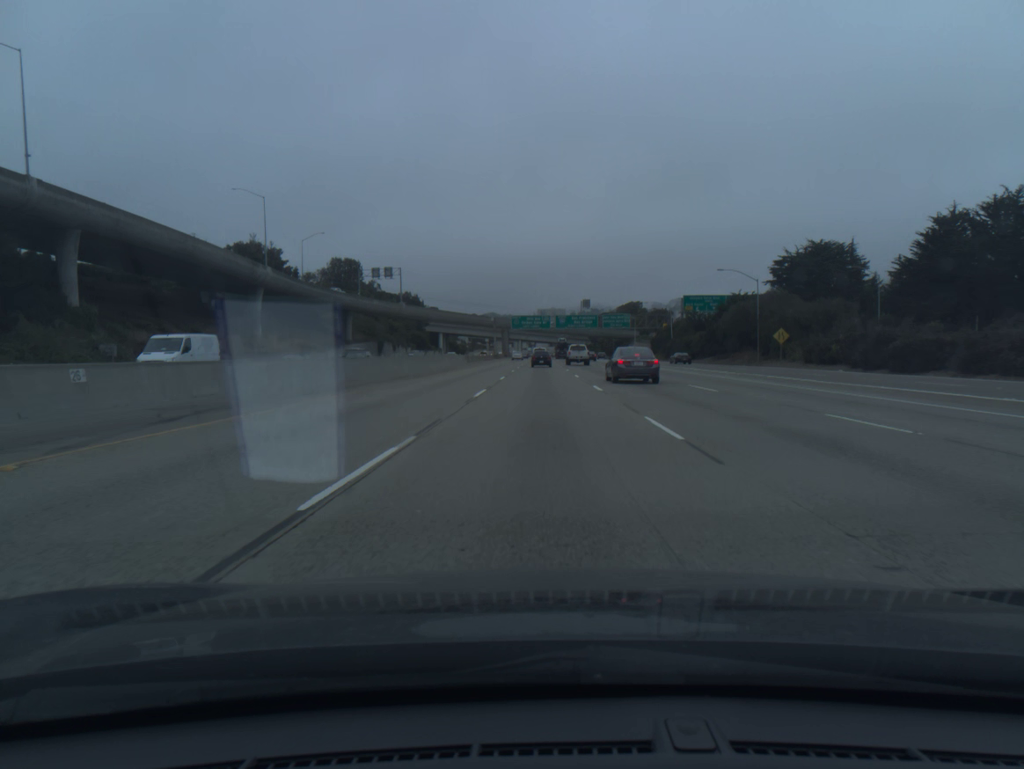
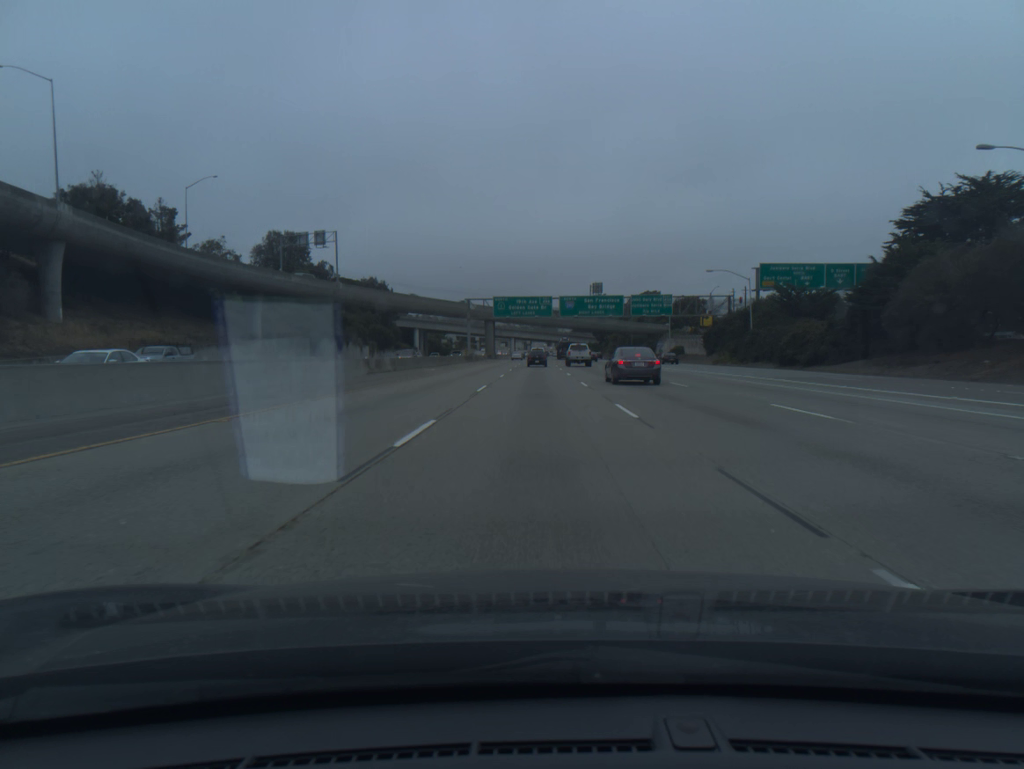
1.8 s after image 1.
(+0.2, +52.9) m; 0°
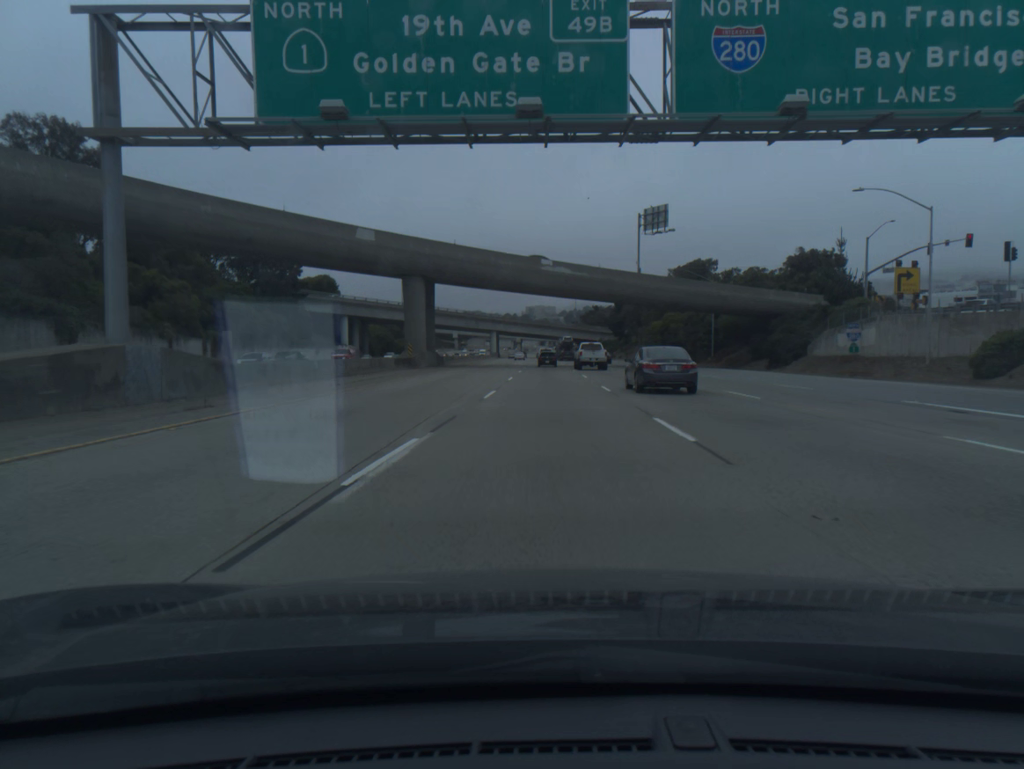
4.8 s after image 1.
(-0.2, +89.2) m; +1°
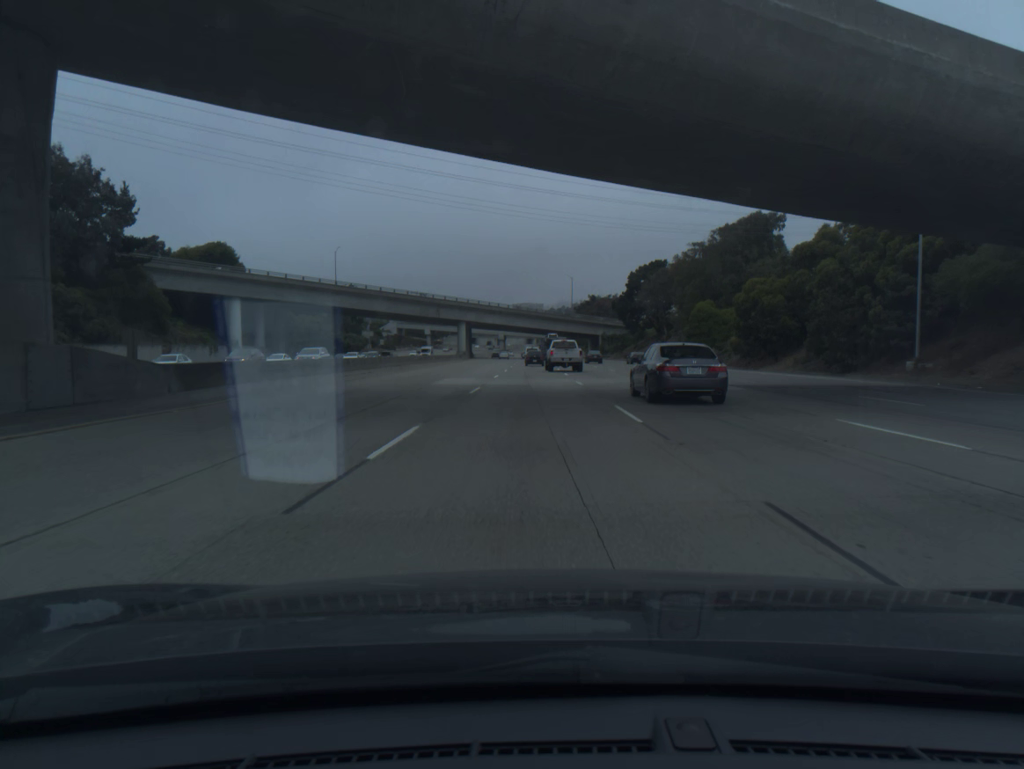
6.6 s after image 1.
(+0.8, +54.5) m; +1°
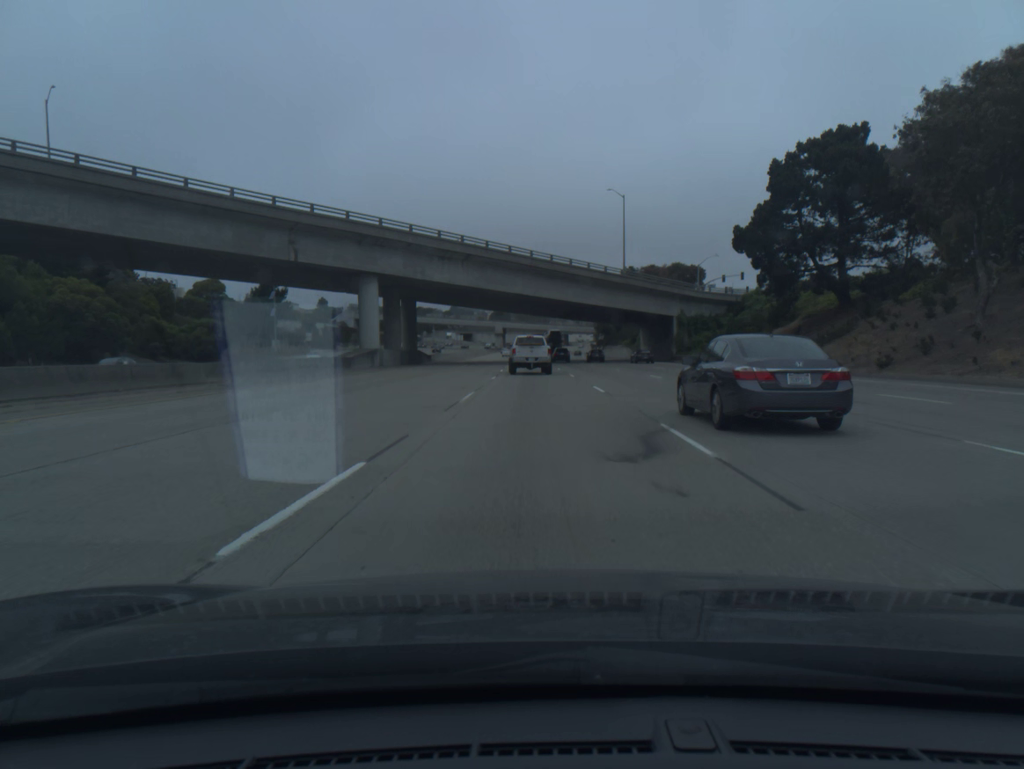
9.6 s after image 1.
(-0.7, +90.0) m; -1°
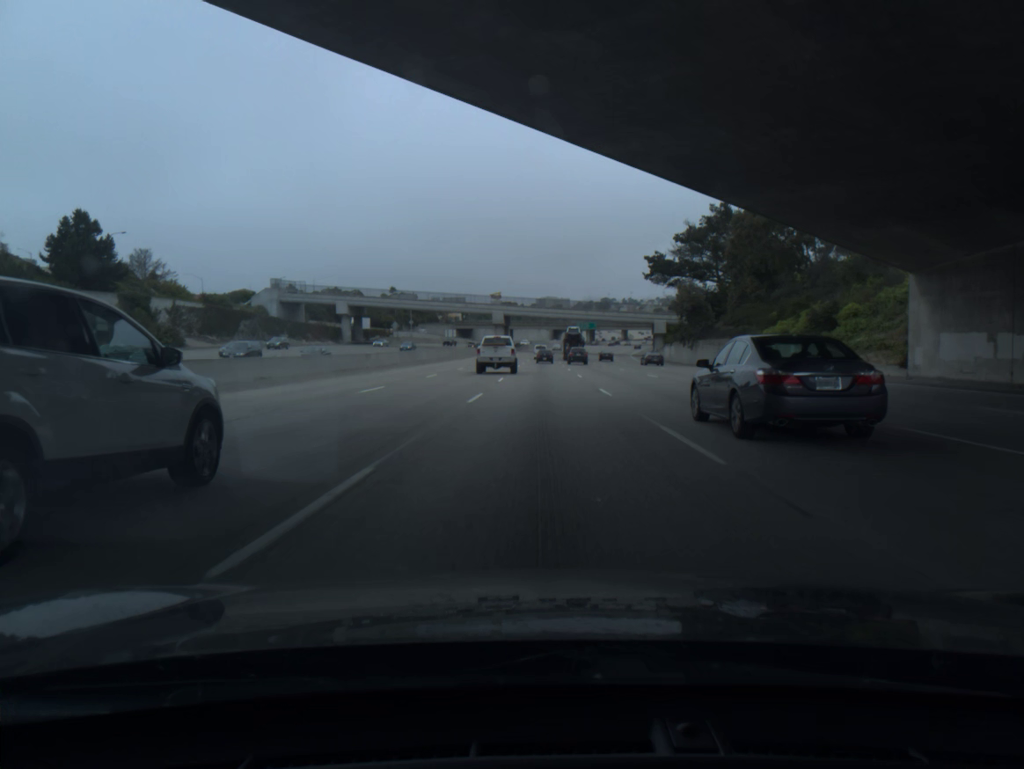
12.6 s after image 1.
(-1.2, +85.4) m; -1°
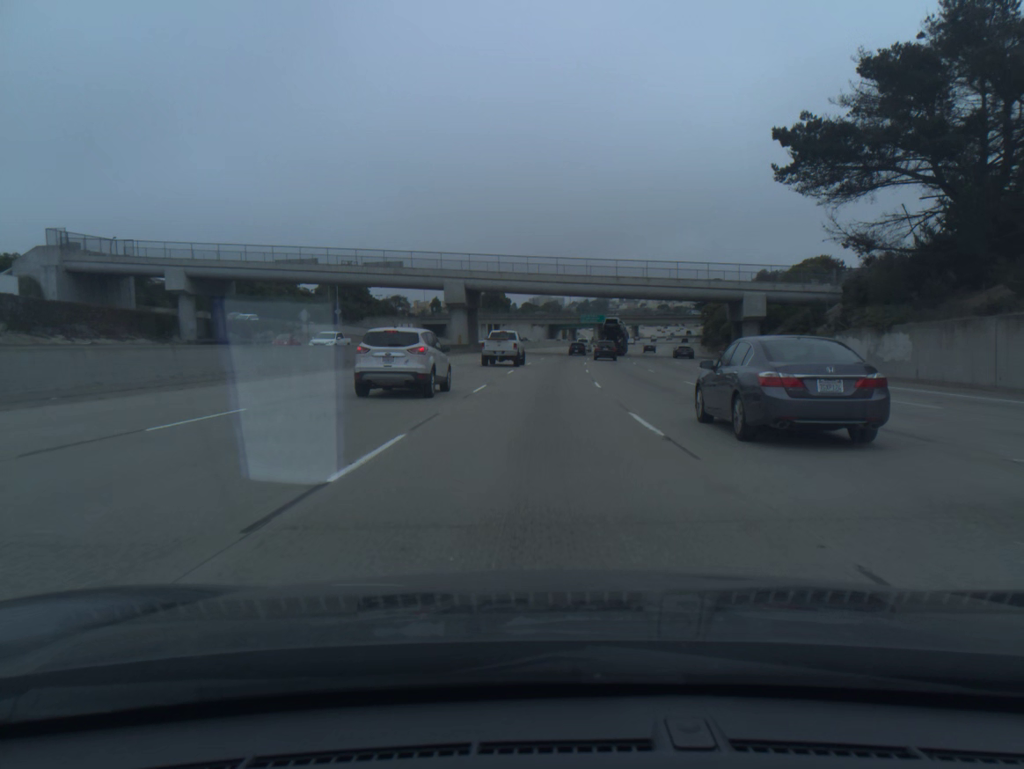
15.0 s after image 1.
(+0.3, +68.0) m; 0°
